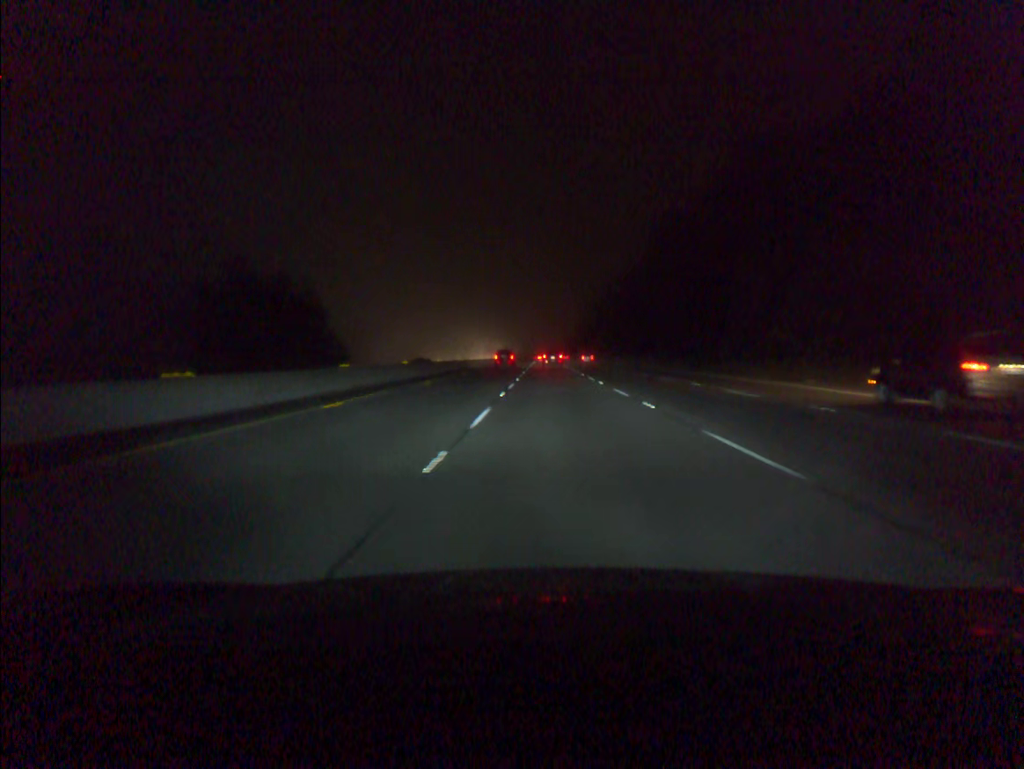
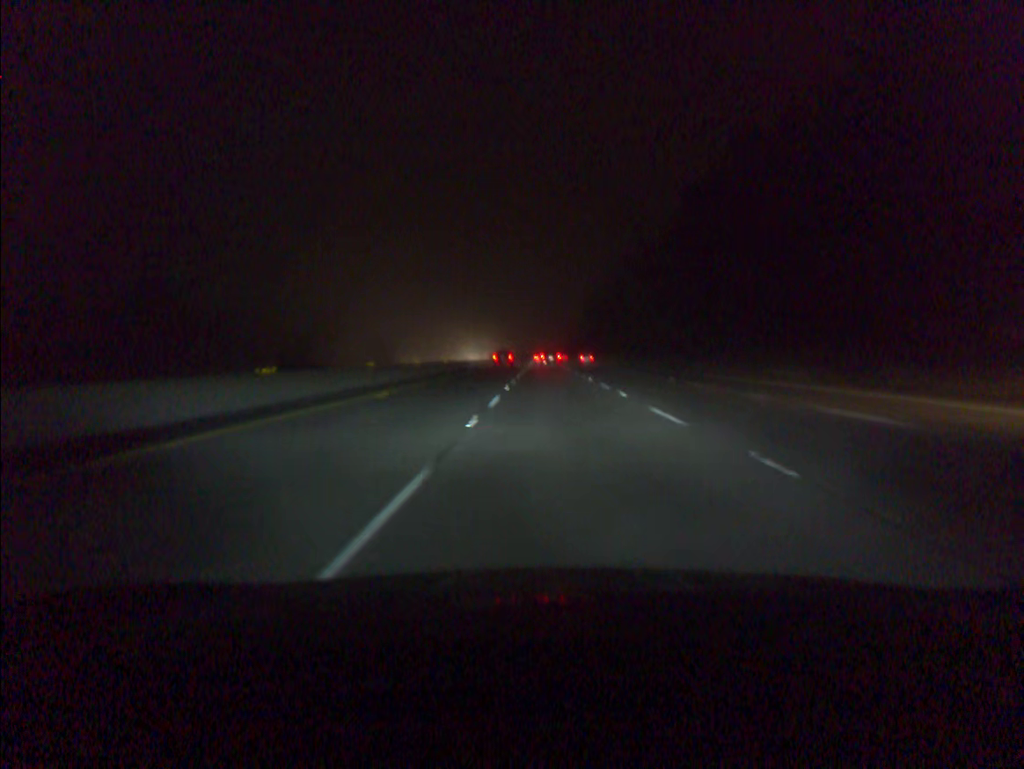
(+0.1, +38.4) m; 0°
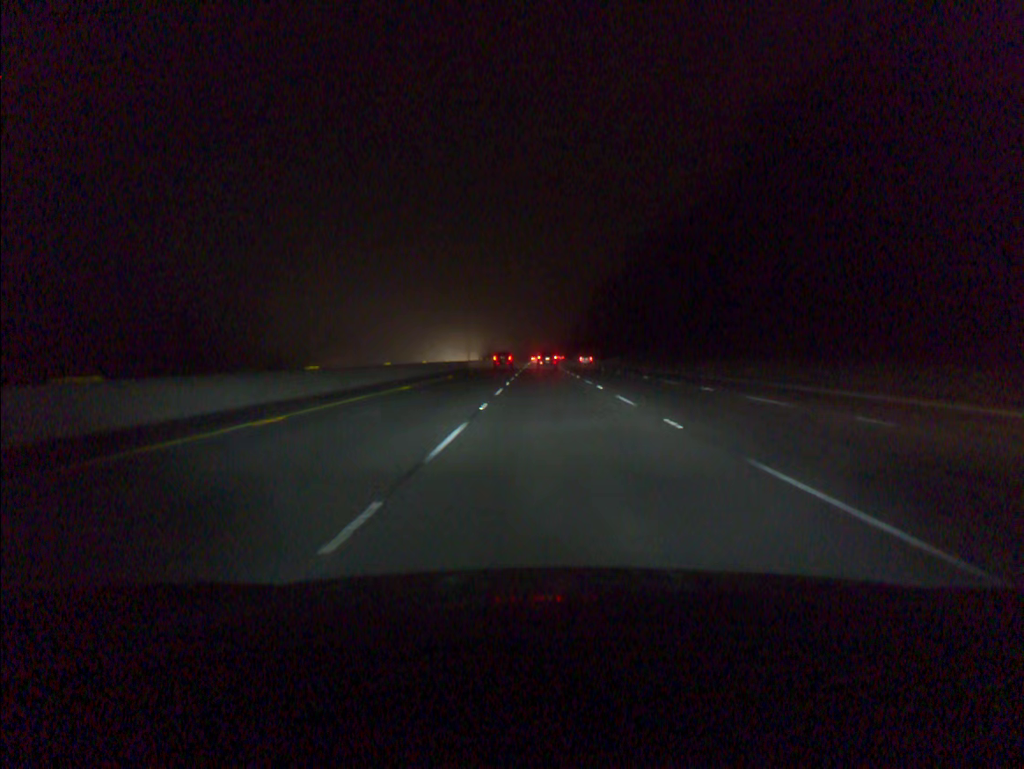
(+0.1, +38.3) m; 0°
